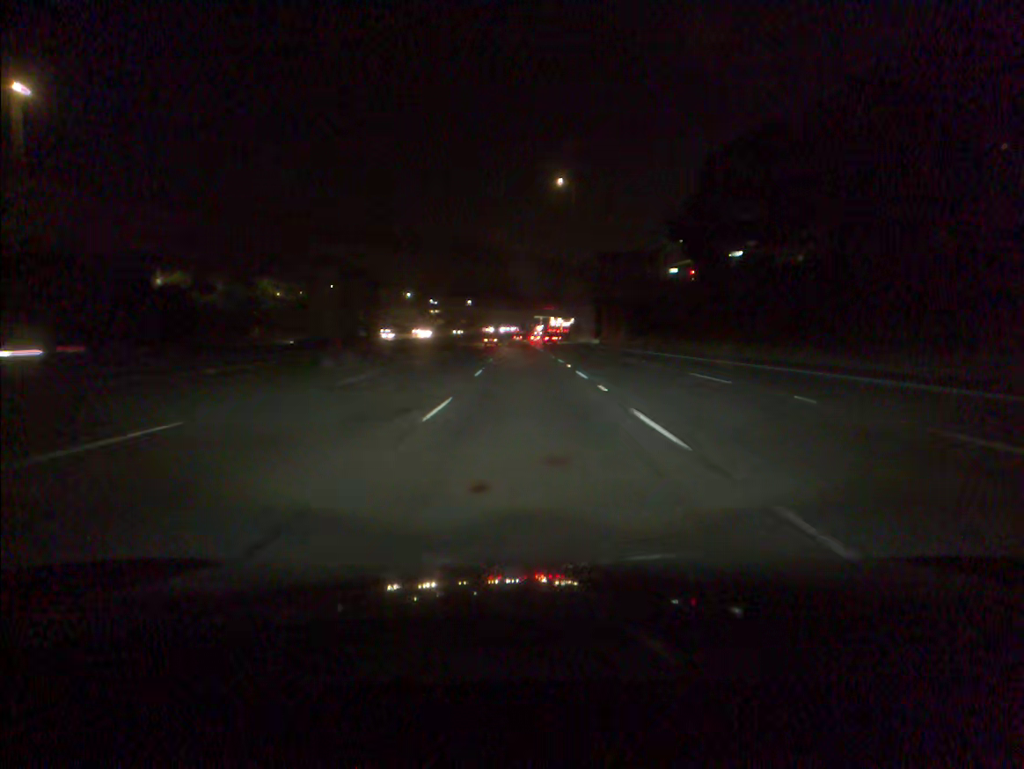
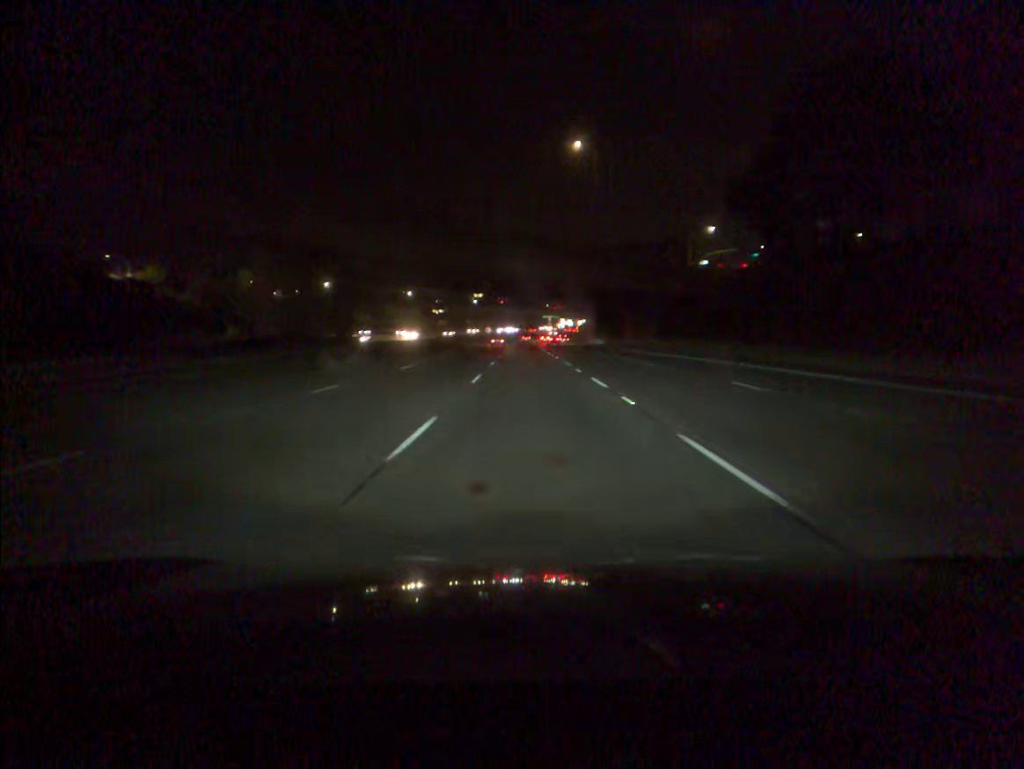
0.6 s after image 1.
(-0.1, +17.7) m; 0°
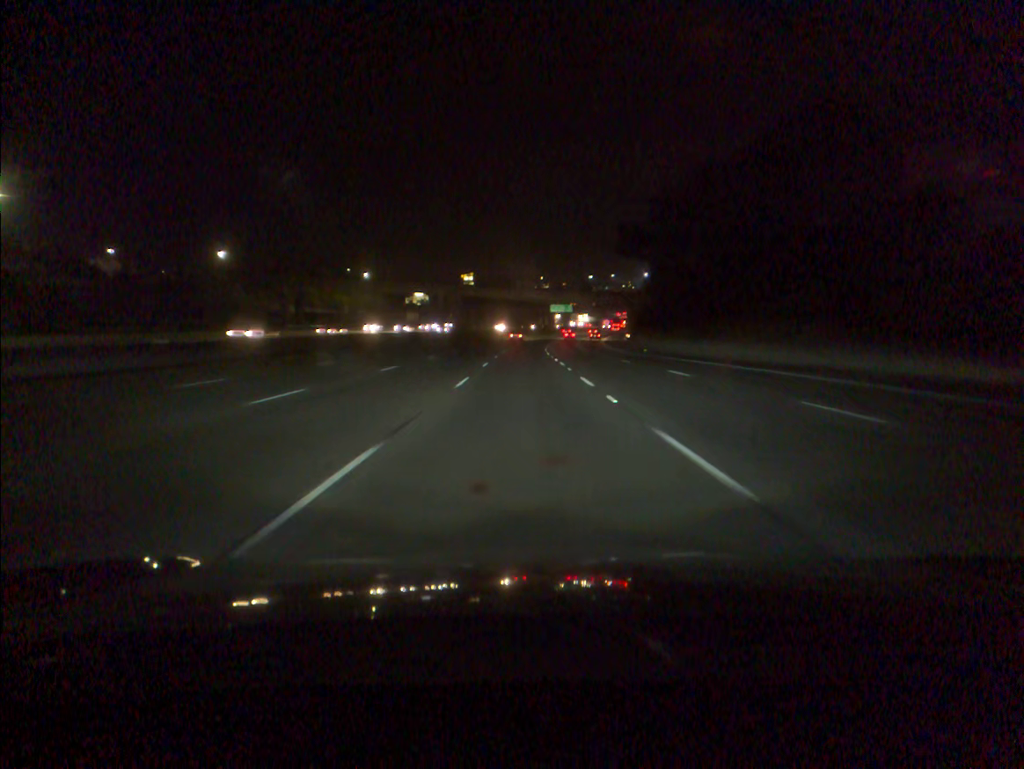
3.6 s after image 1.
(0.0, +87.9) m; 0°
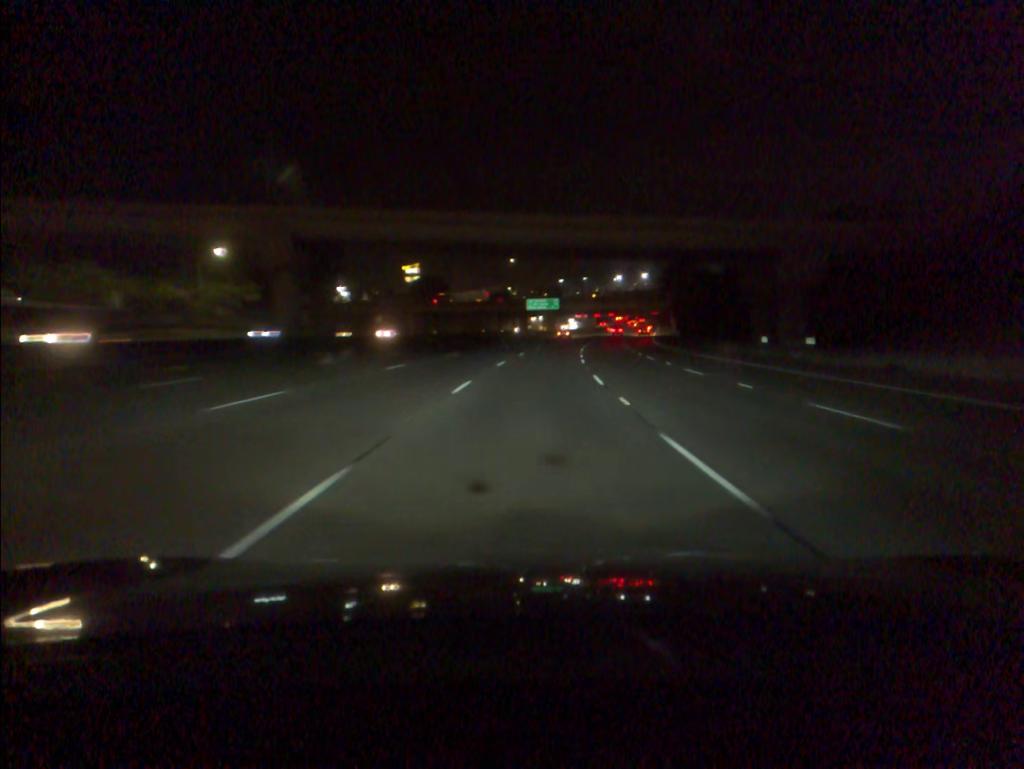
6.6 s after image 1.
(+0.5, +87.7) m; +2°
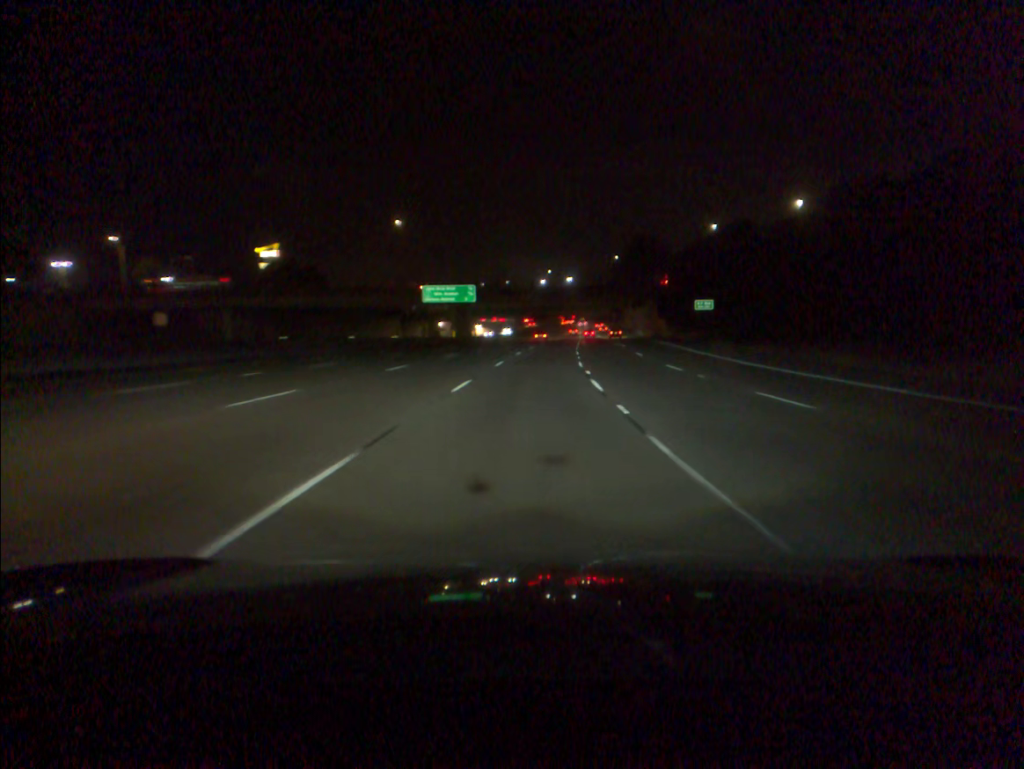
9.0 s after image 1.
(+3.7, +70.0) m; +6°
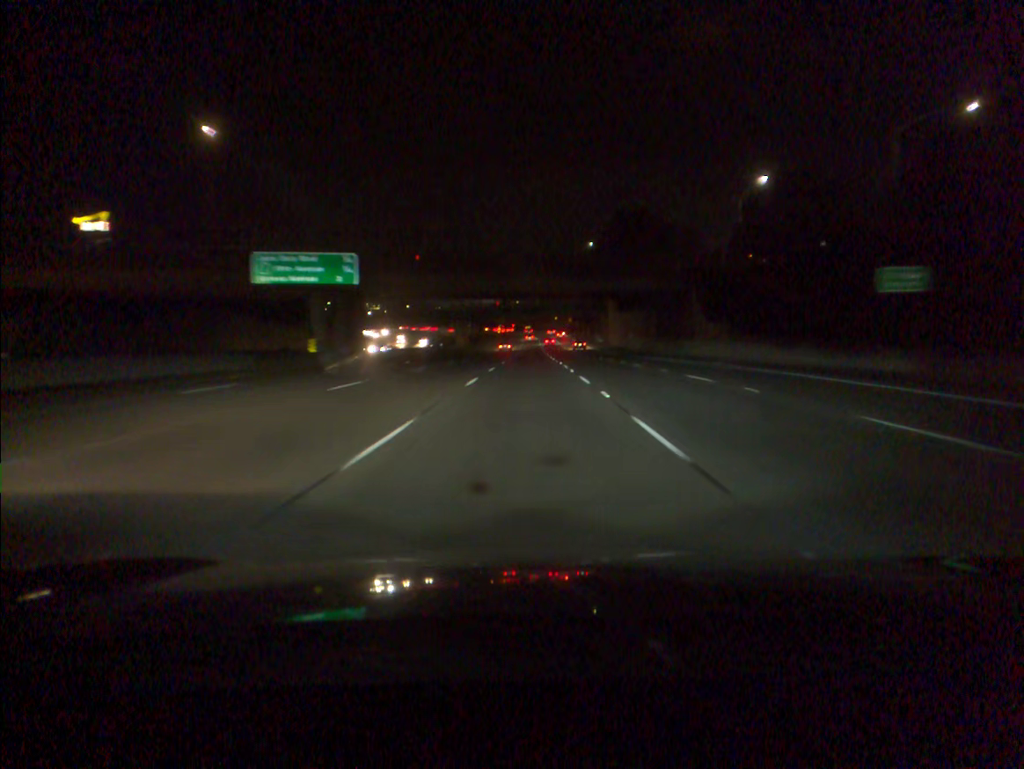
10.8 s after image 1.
(+1.8, +52.8) m; +4°
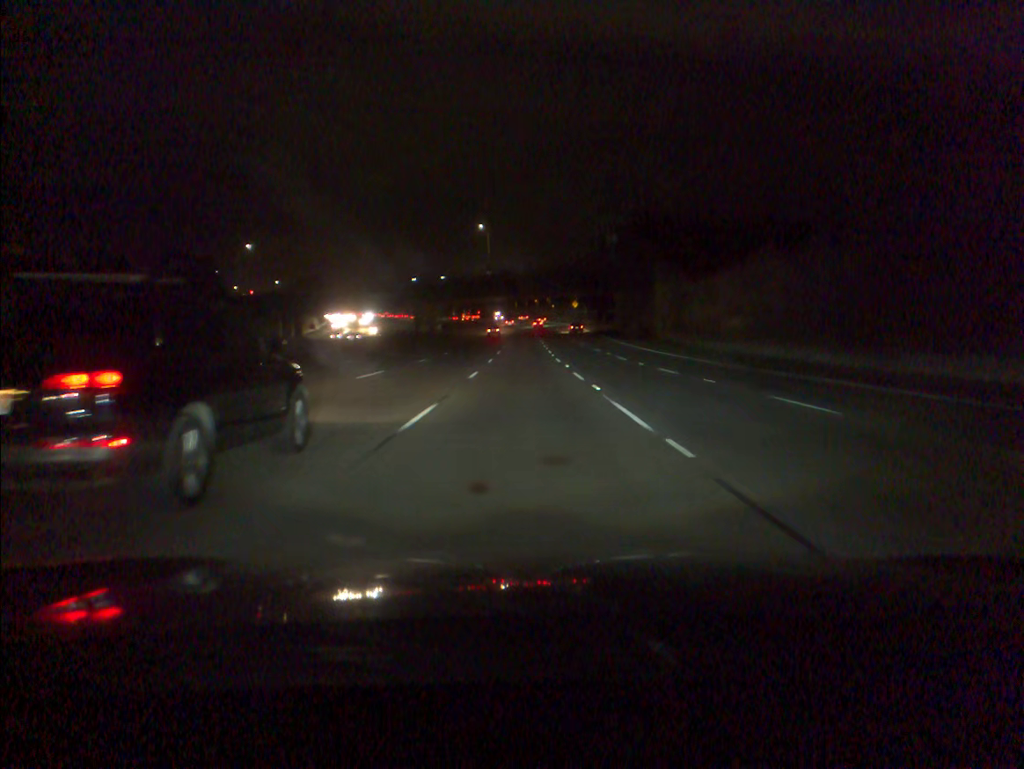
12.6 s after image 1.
(+0.4, +53.2) m; +1°
